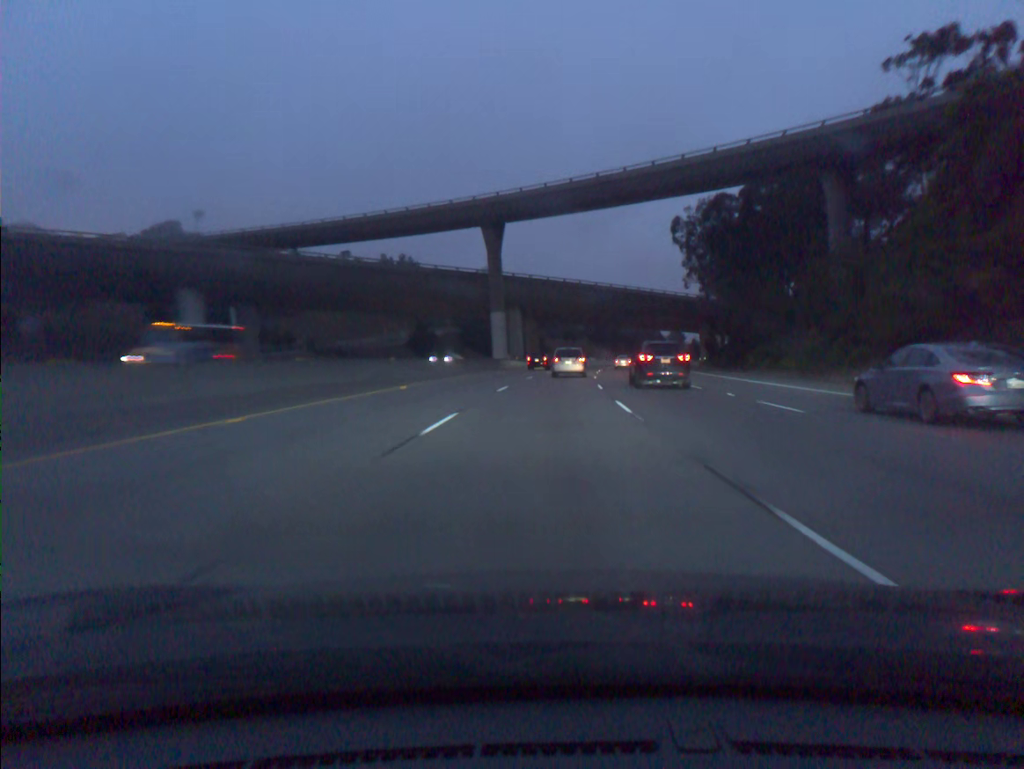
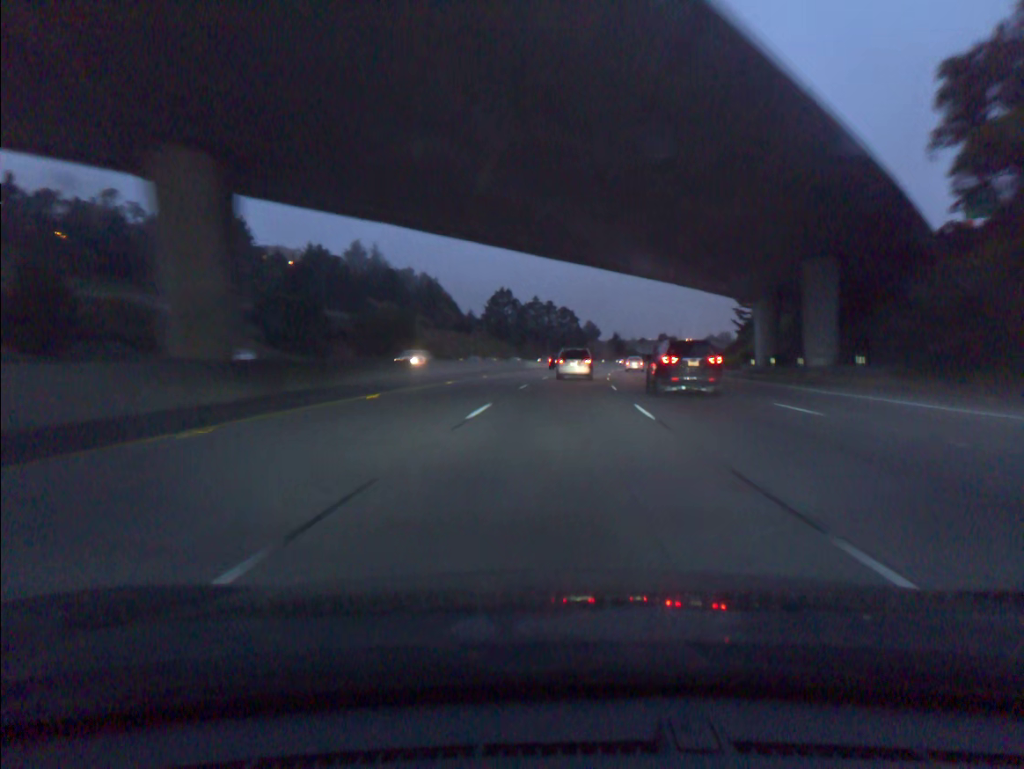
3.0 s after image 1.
(+5.1, +84.6) m; +7°
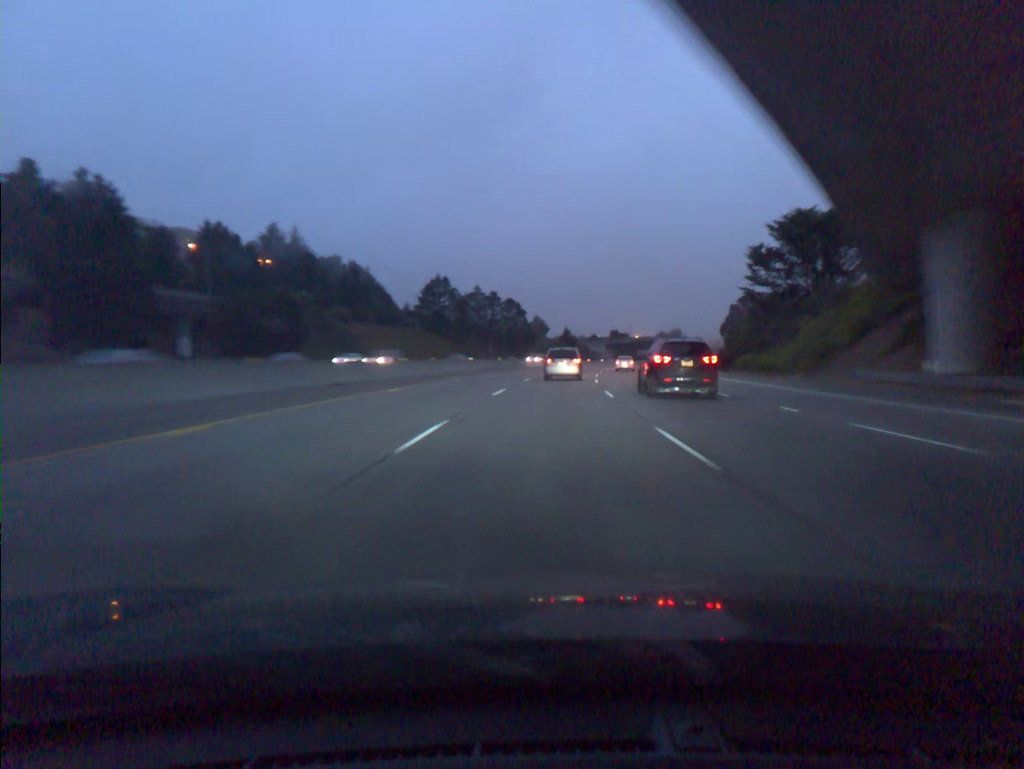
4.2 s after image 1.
(+1.2, +34.4) m; +4°
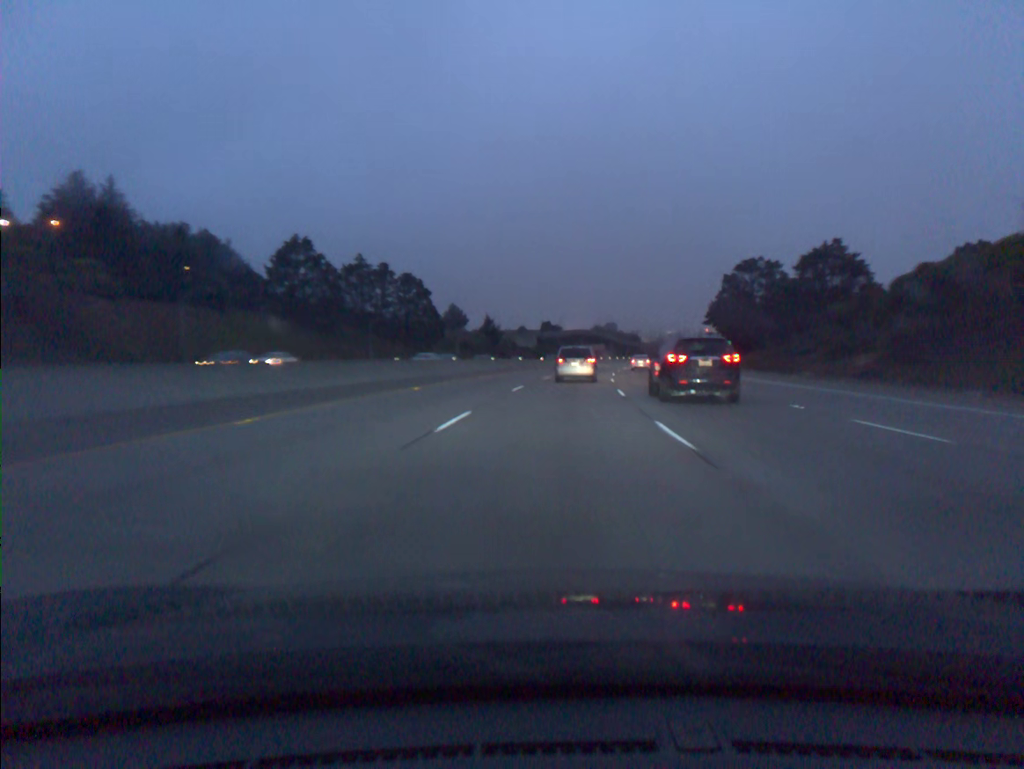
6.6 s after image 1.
(+3.8, +69.7) m; +5°
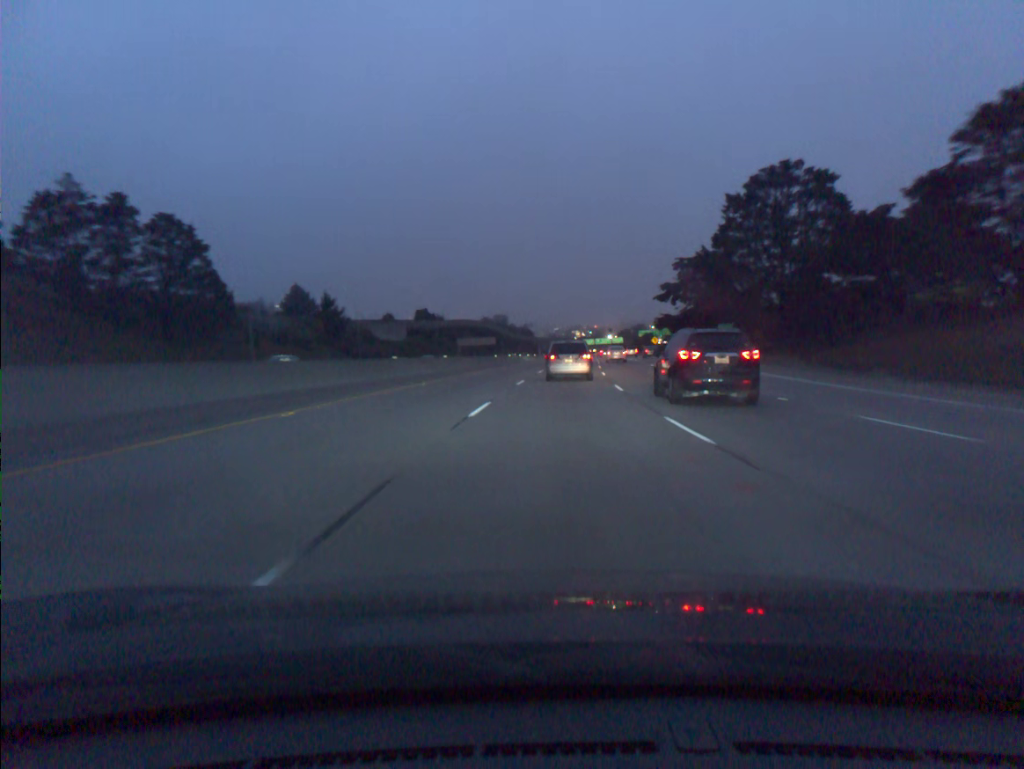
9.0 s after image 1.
(+4.6, +70.5) m; +8°
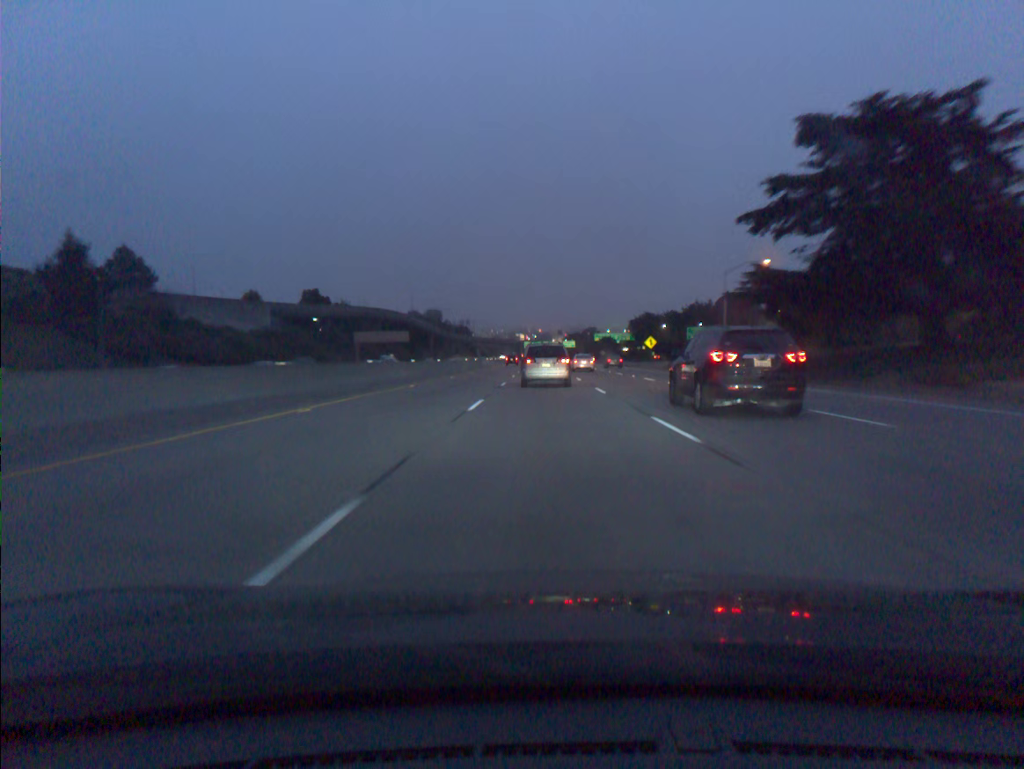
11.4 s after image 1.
(+3.0, +70.9) m; +4°
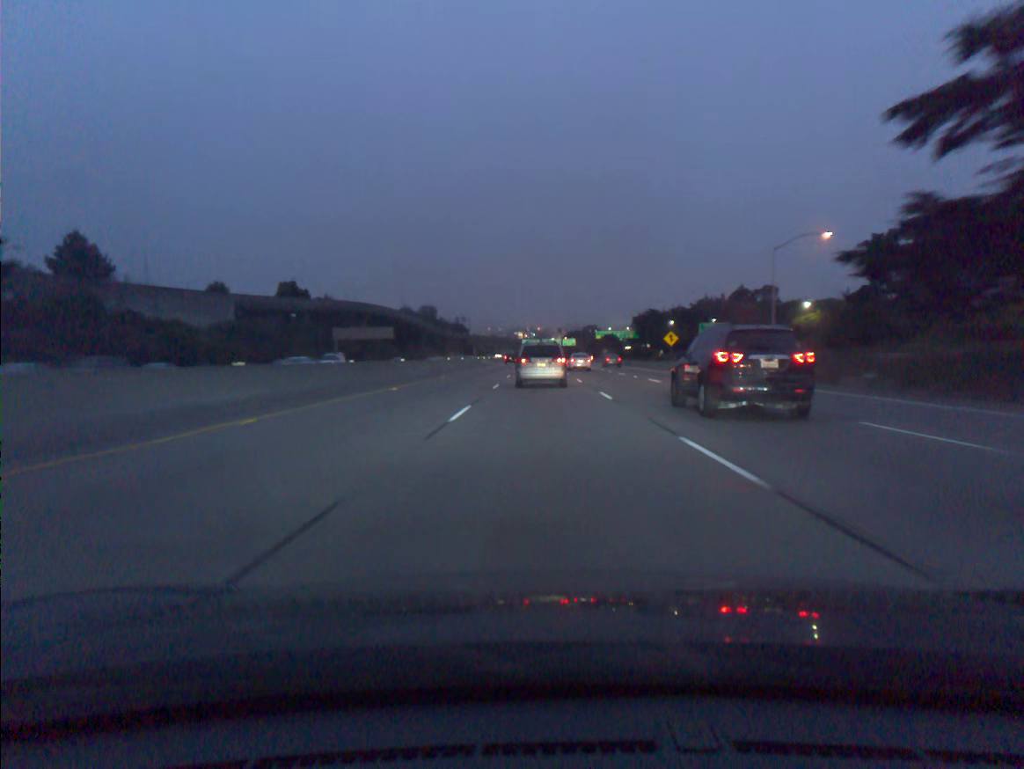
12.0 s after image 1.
(0.0, +17.7) m; 0°
